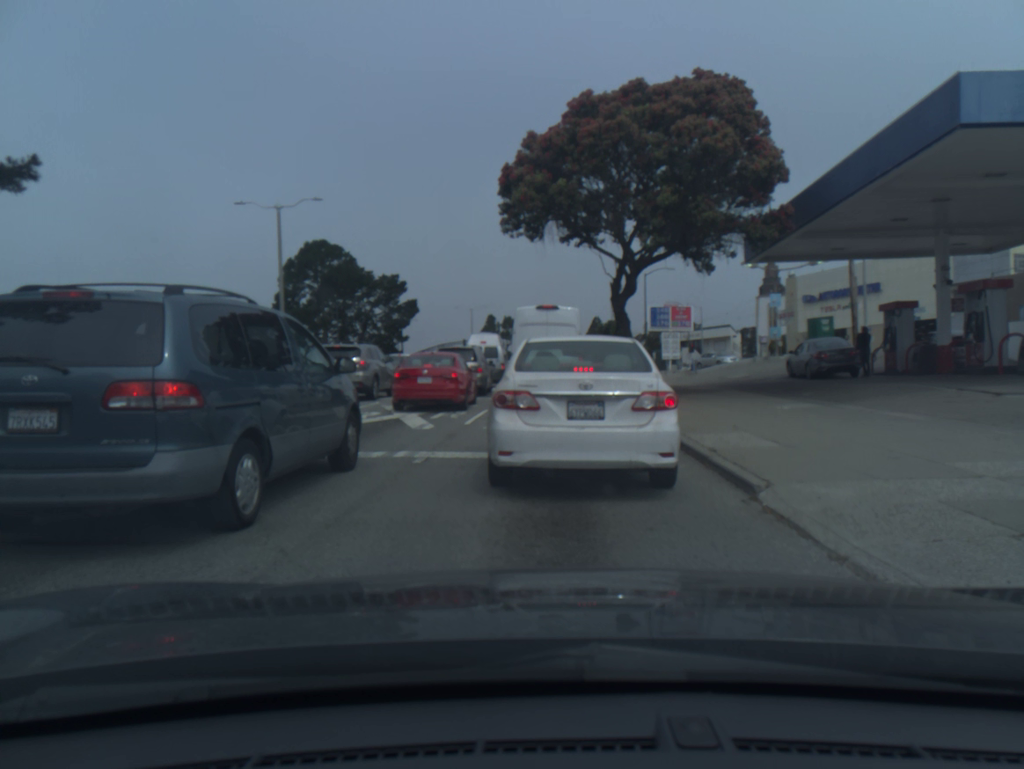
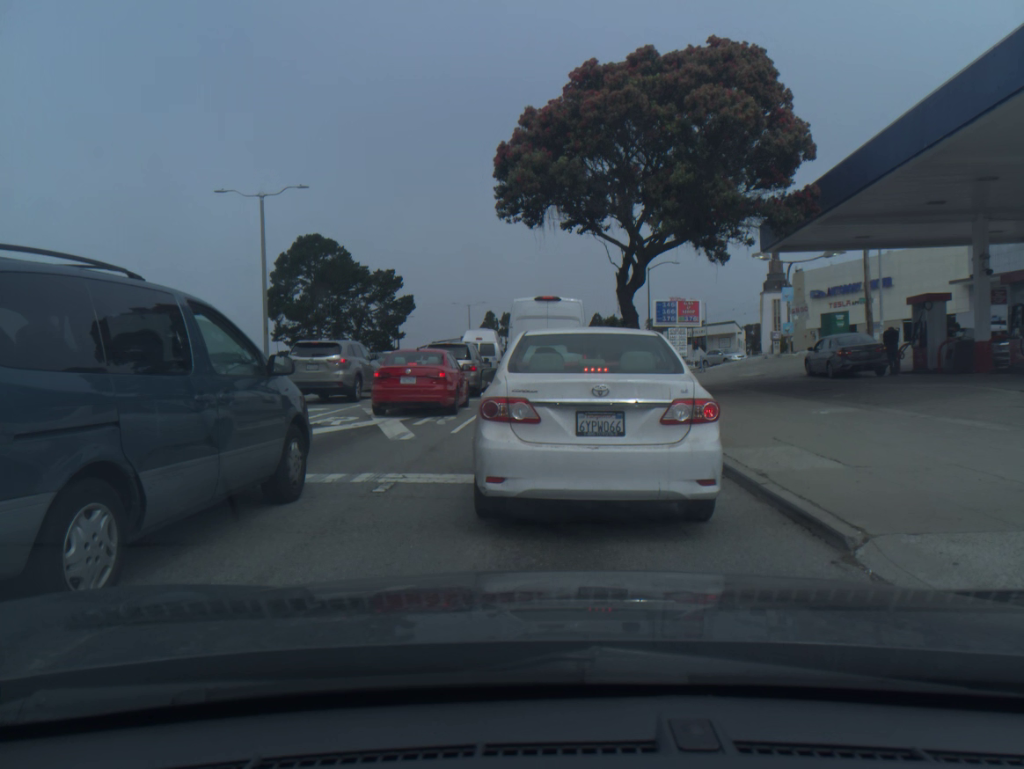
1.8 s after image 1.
(0.0, +2.0) m; 0°
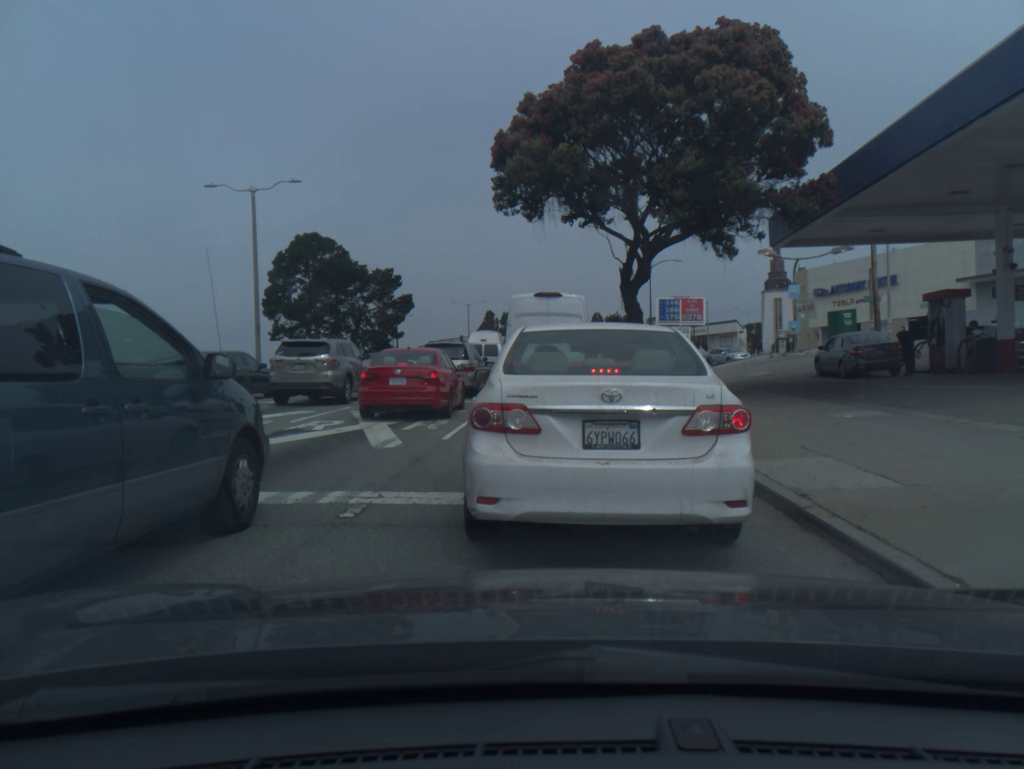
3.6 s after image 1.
(0.0, +1.2) m; 0°
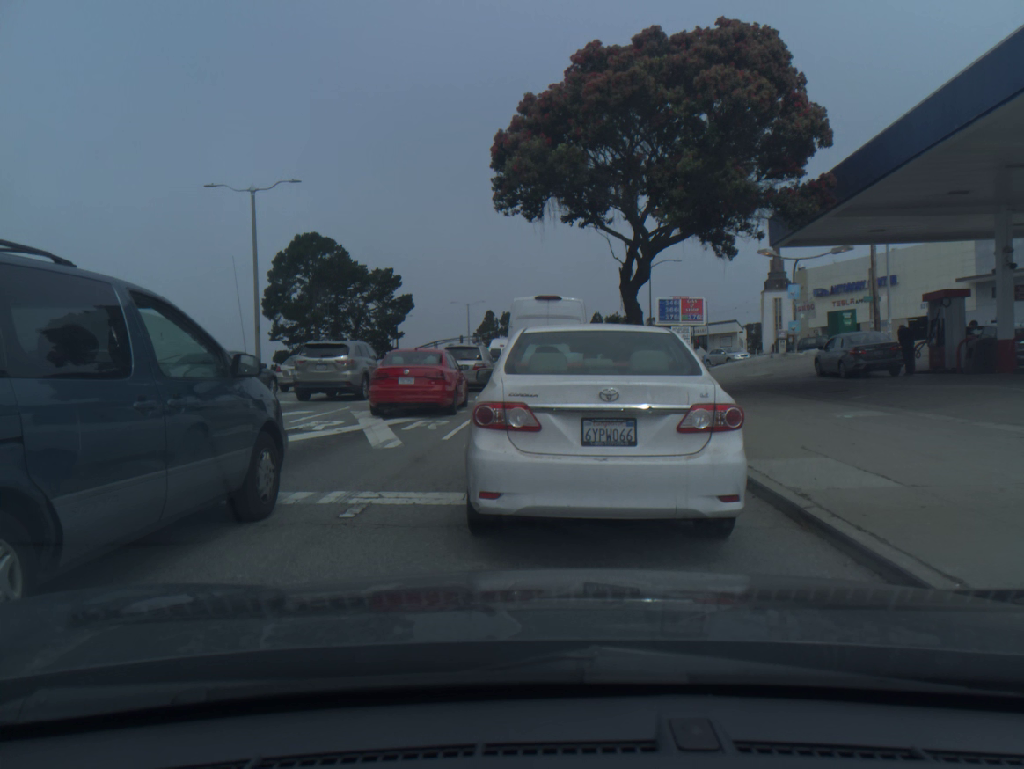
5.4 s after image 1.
(0.0, 0.0) m; 0°
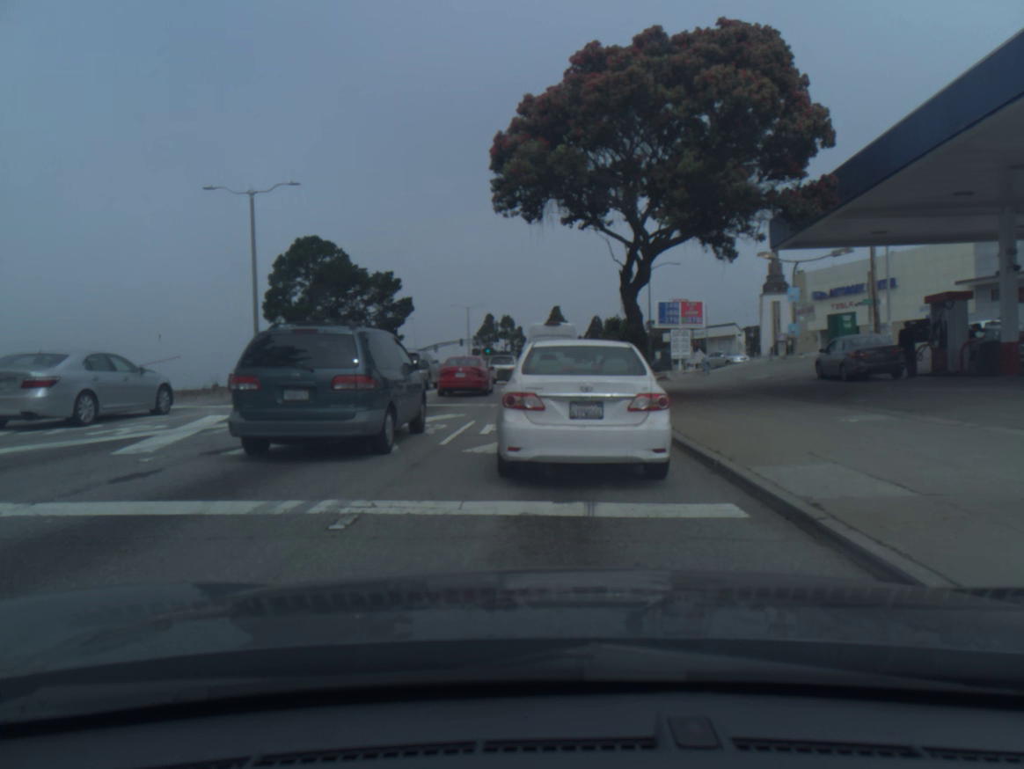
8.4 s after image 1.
(0.0, +0.3) m; 0°
